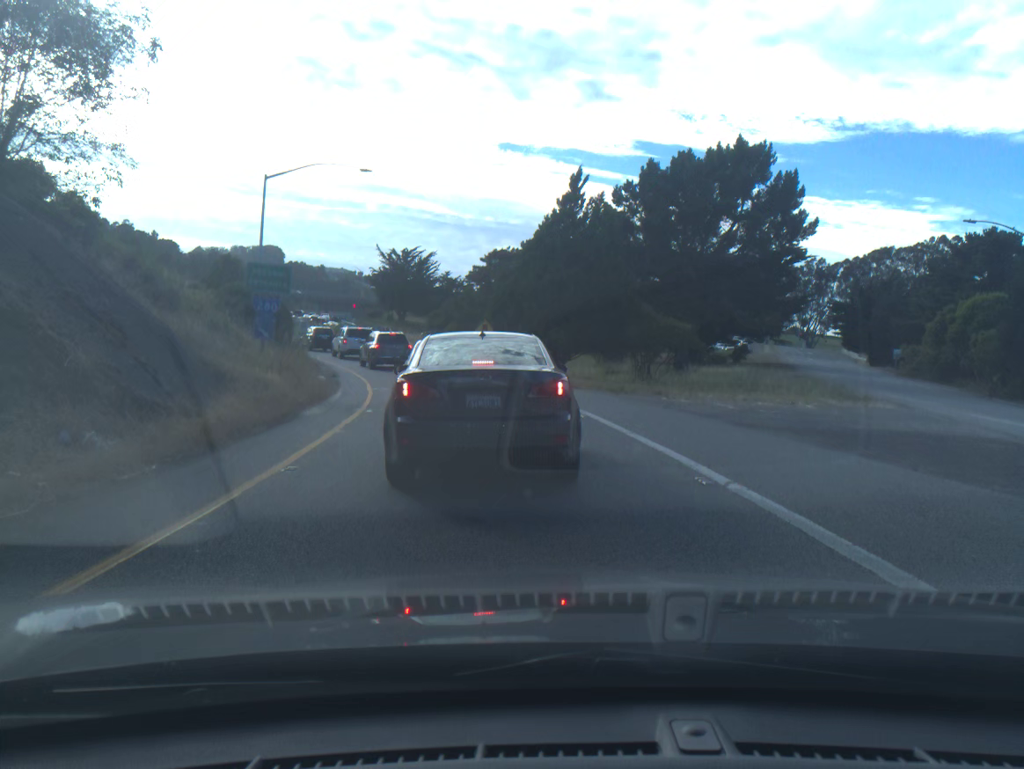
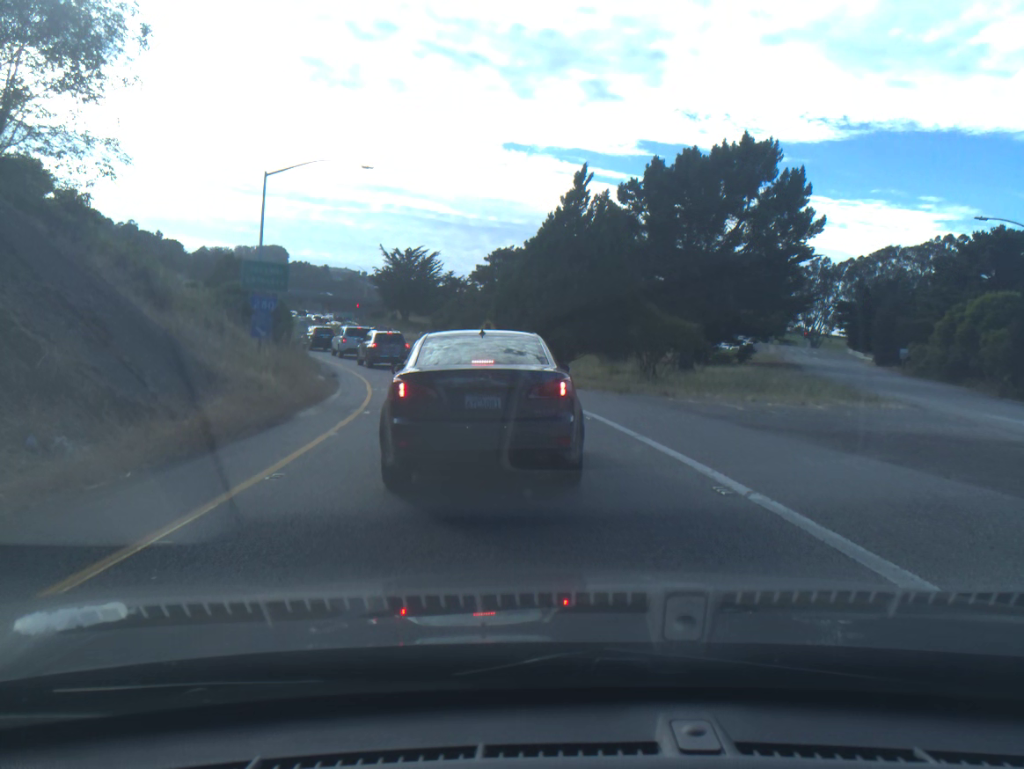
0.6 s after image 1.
(-0.1, +0.6) m; 0°
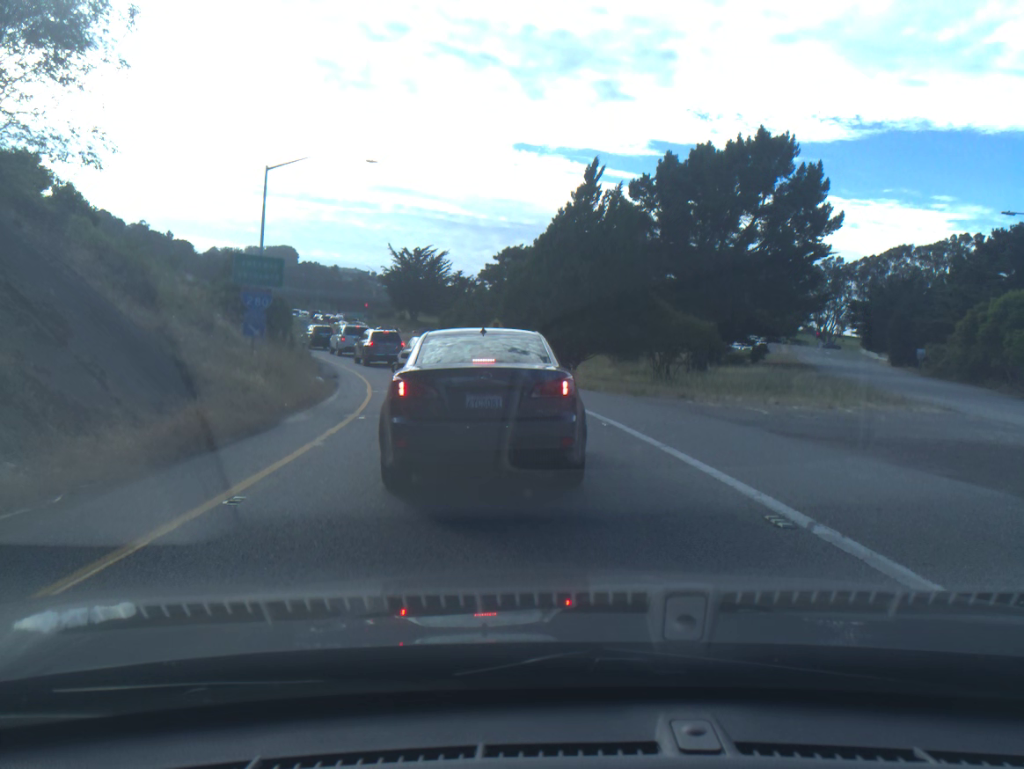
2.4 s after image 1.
(-0.2, +1.2) m; -1°
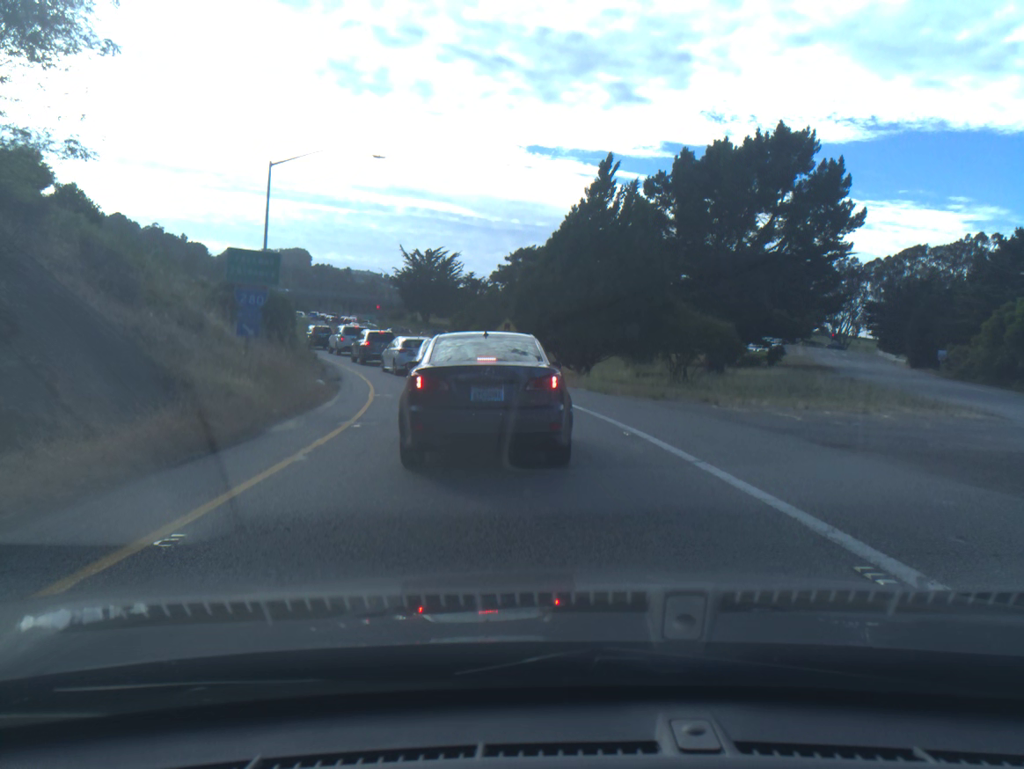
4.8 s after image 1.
(-0.1, +1.3) m; -1°
